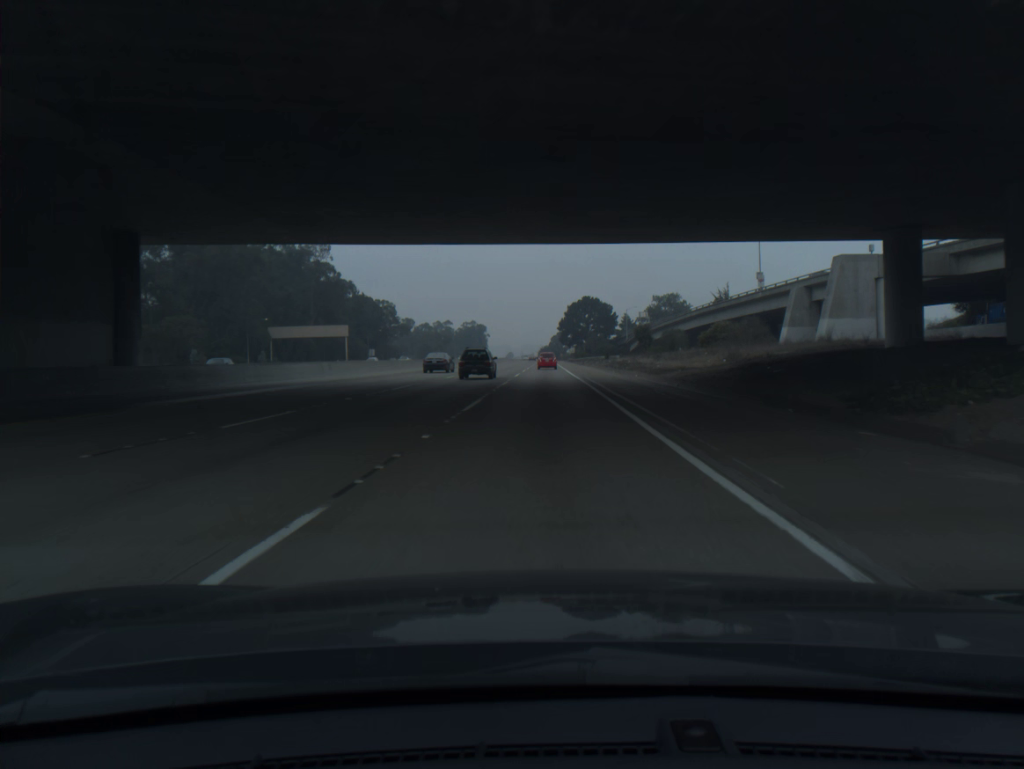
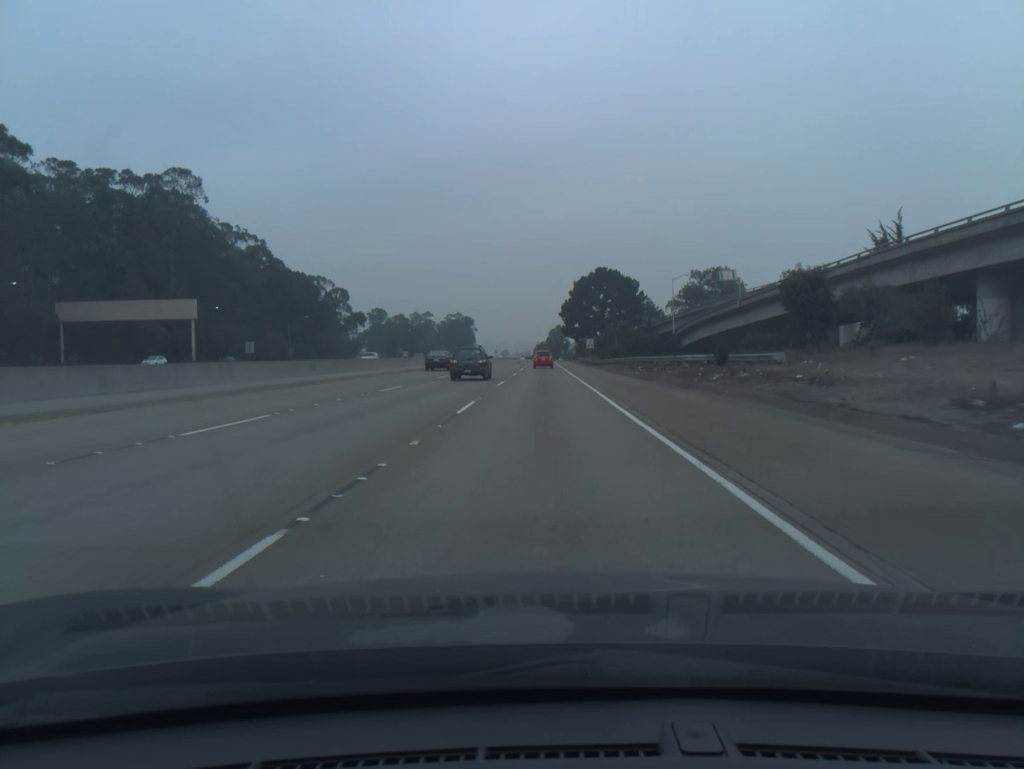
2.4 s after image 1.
(+0.5, +73.6) m; 0°
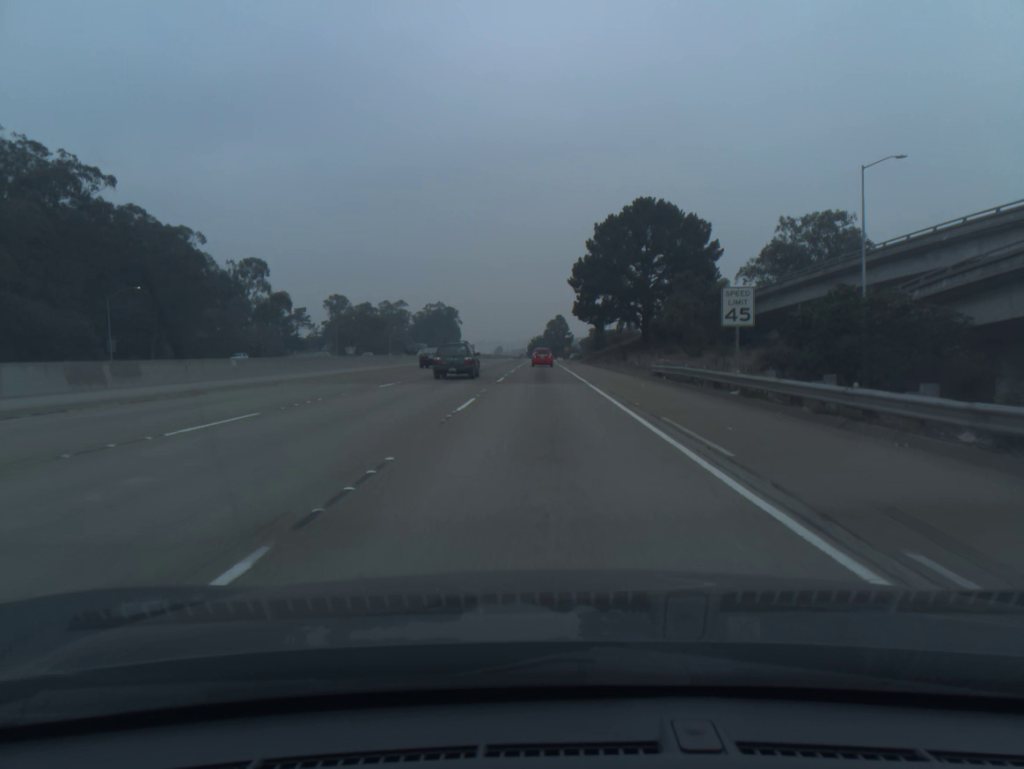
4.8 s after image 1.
(0.0, +72.8) m; 0°
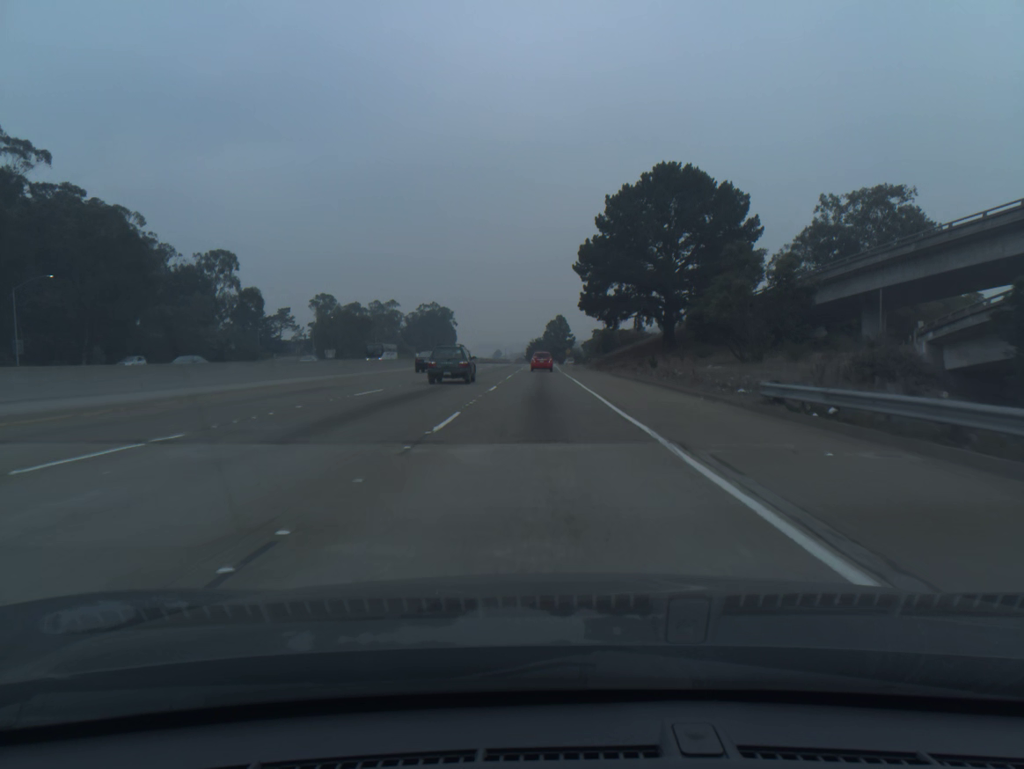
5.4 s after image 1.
(0.0, +18.0) m; 0°
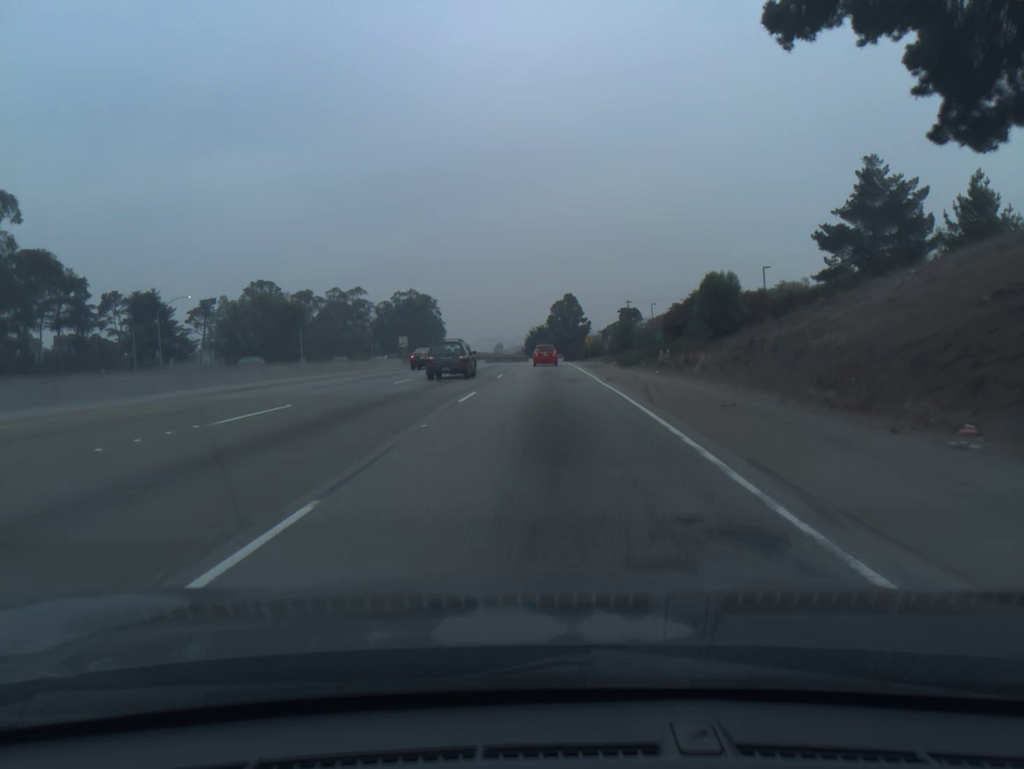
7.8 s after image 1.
(-0.1, +69.2) m; 0°
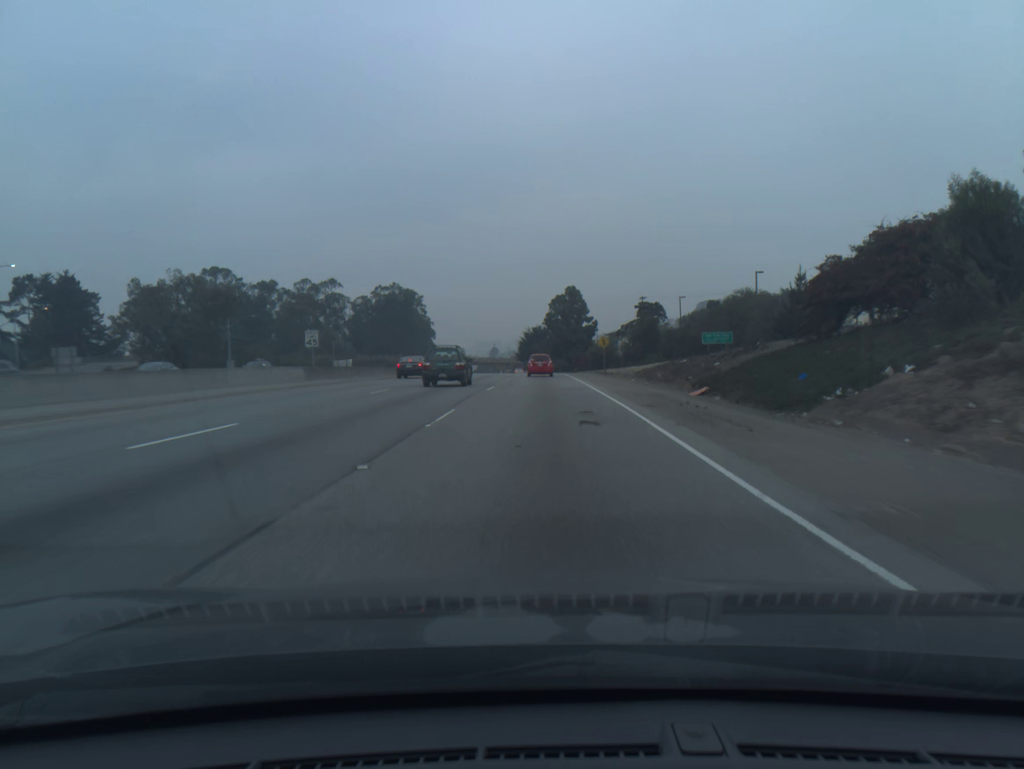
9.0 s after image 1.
(+0.1, +32.6) m; 0°
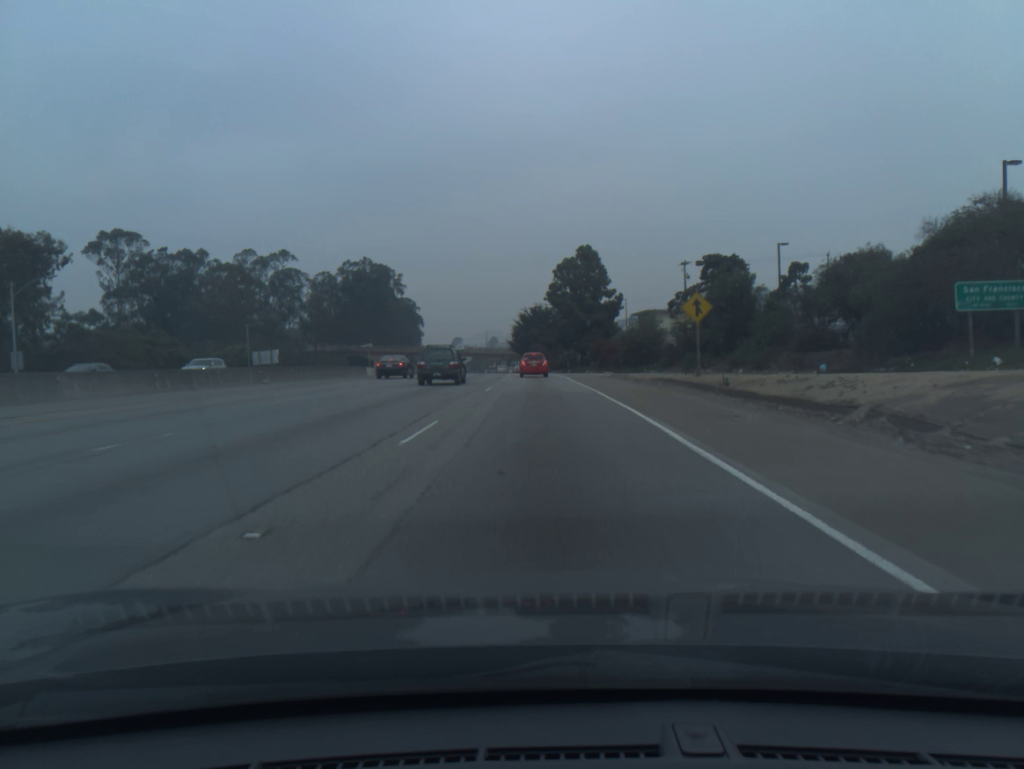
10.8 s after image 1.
(0.0, +46.3) m; 0°
